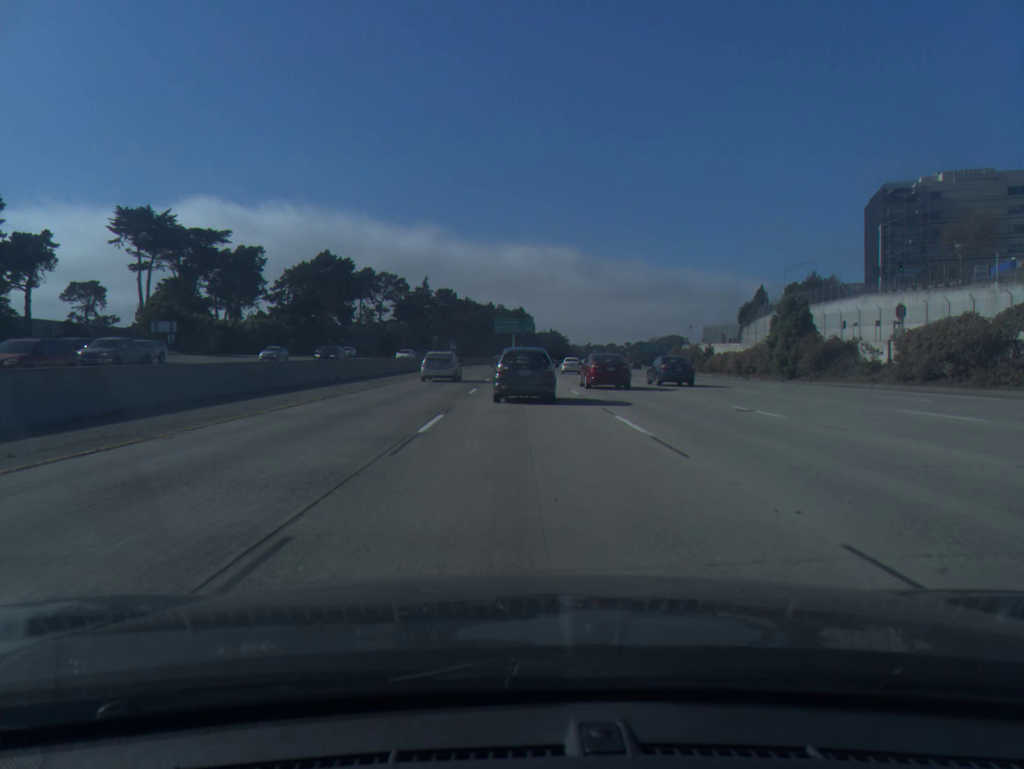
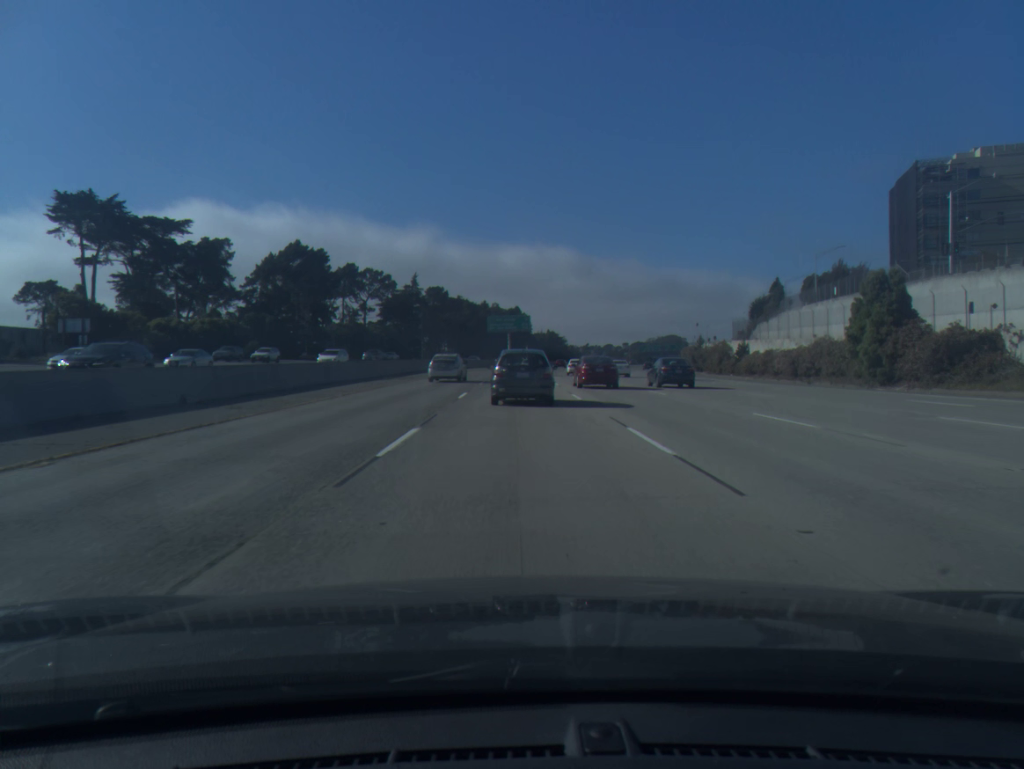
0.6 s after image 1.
(0.0, +16.7) m; 0°
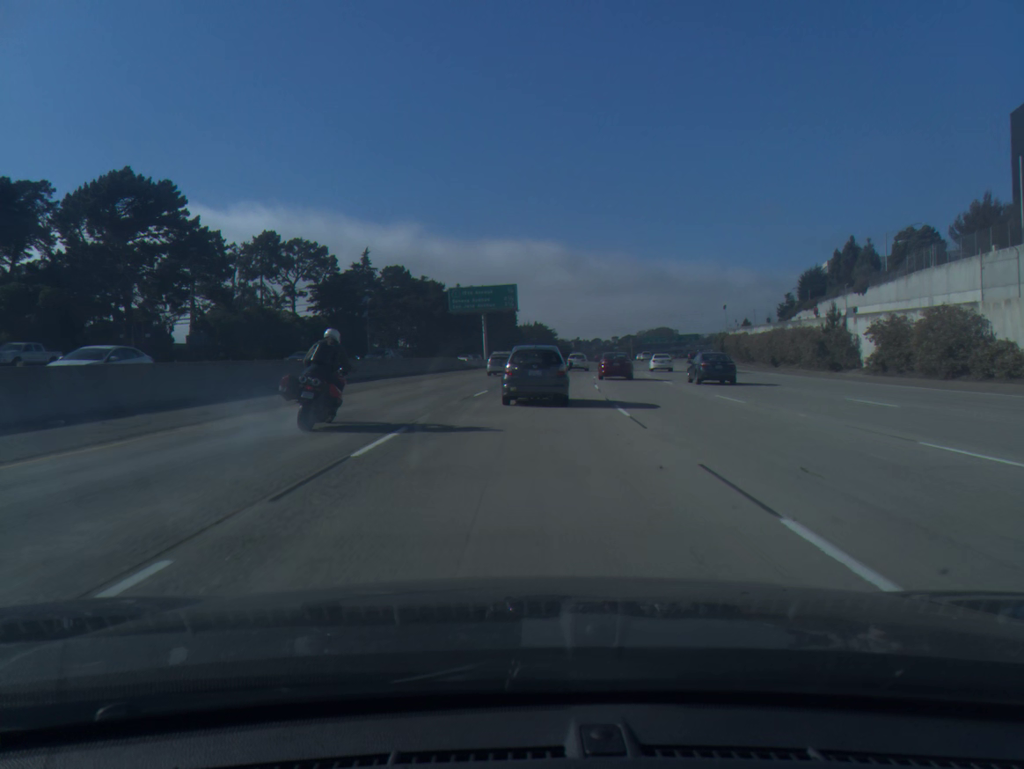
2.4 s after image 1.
(+0.2, +50.4) m; +1°
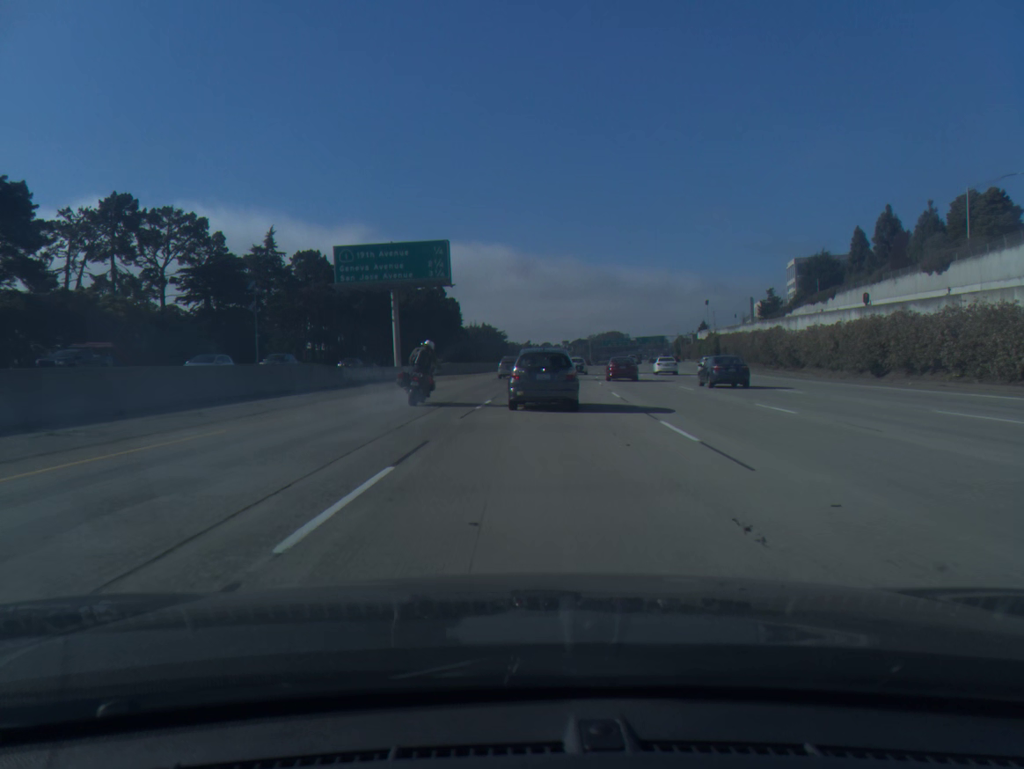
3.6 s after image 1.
(+0.8, +33.6) m; +4°
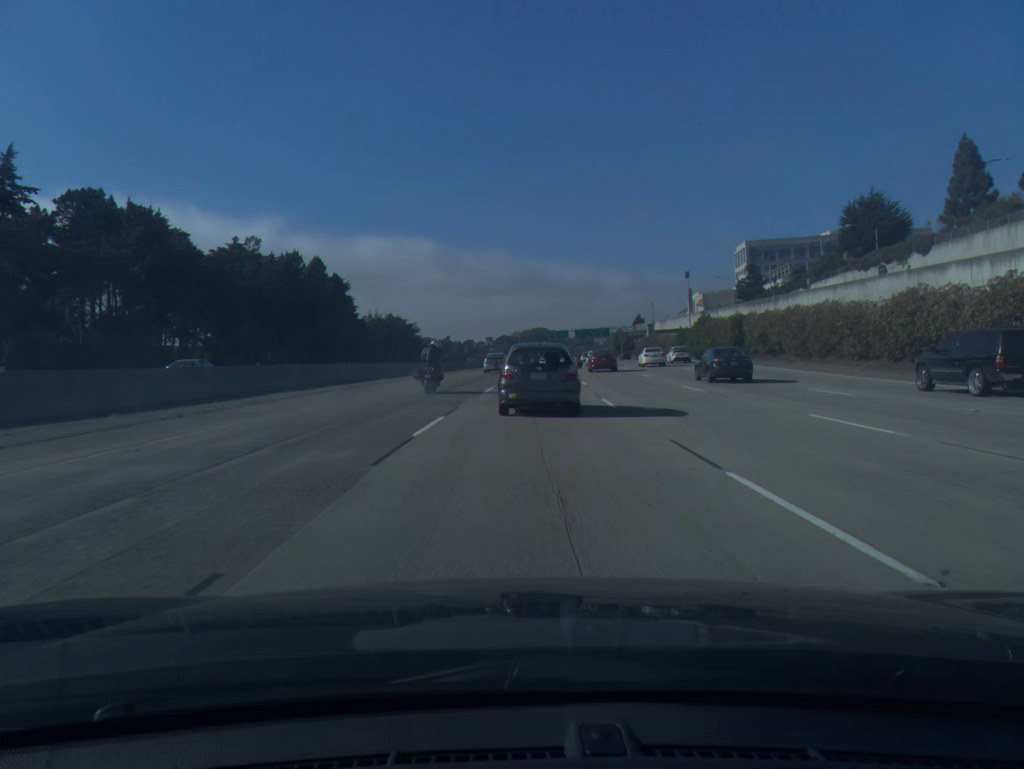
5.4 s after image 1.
(+2.9, +50.5) m; +6°
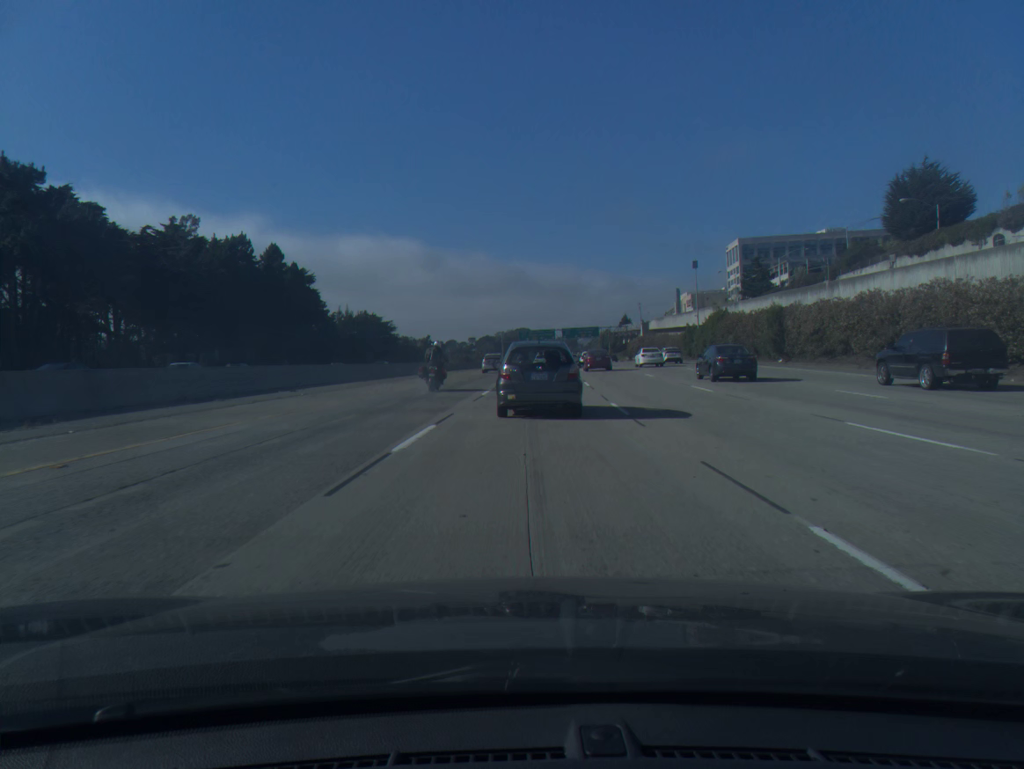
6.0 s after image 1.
(+0.2, +16.7) m; +1°
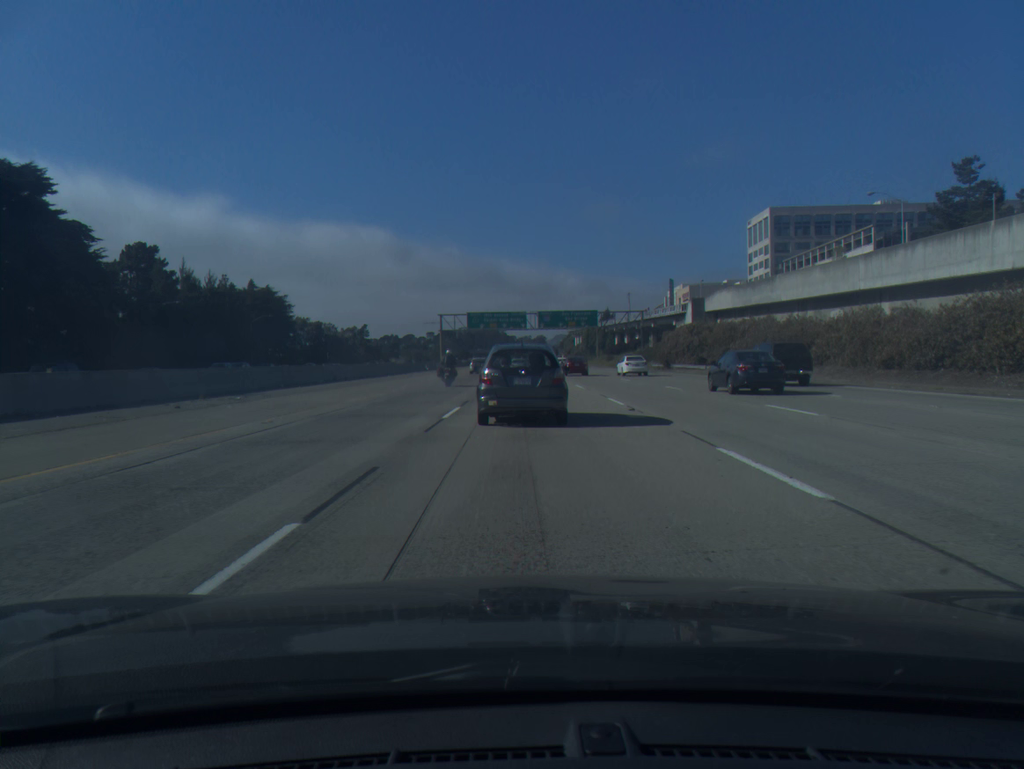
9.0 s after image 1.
(+2.9, +81.2) m; +3°
